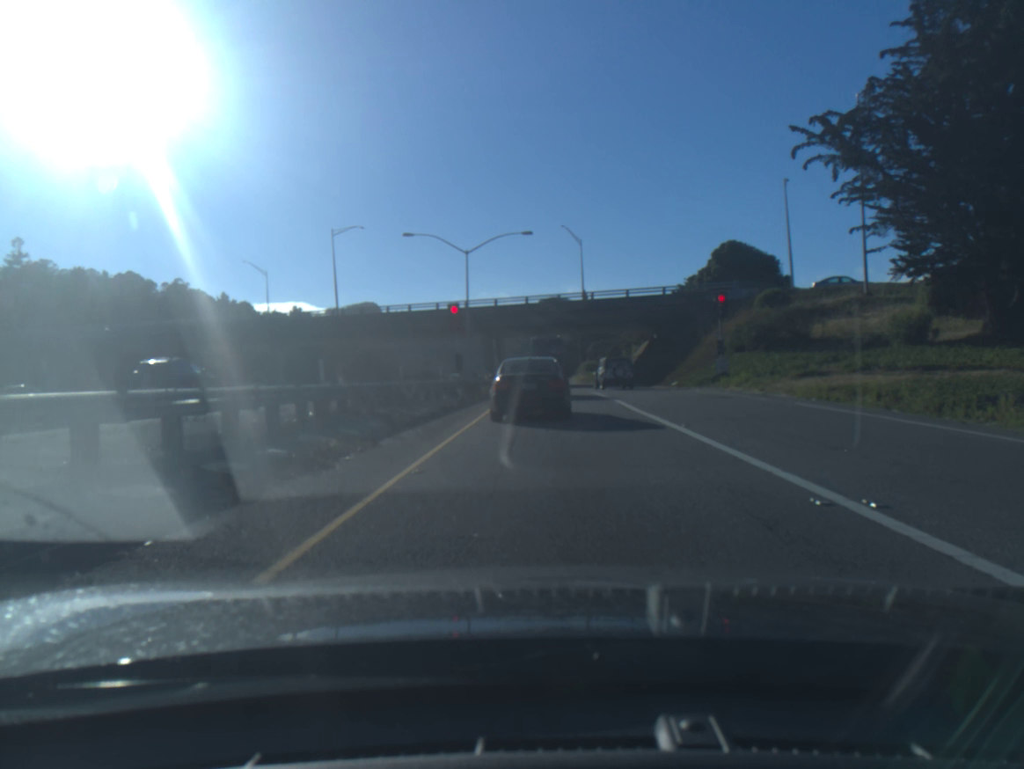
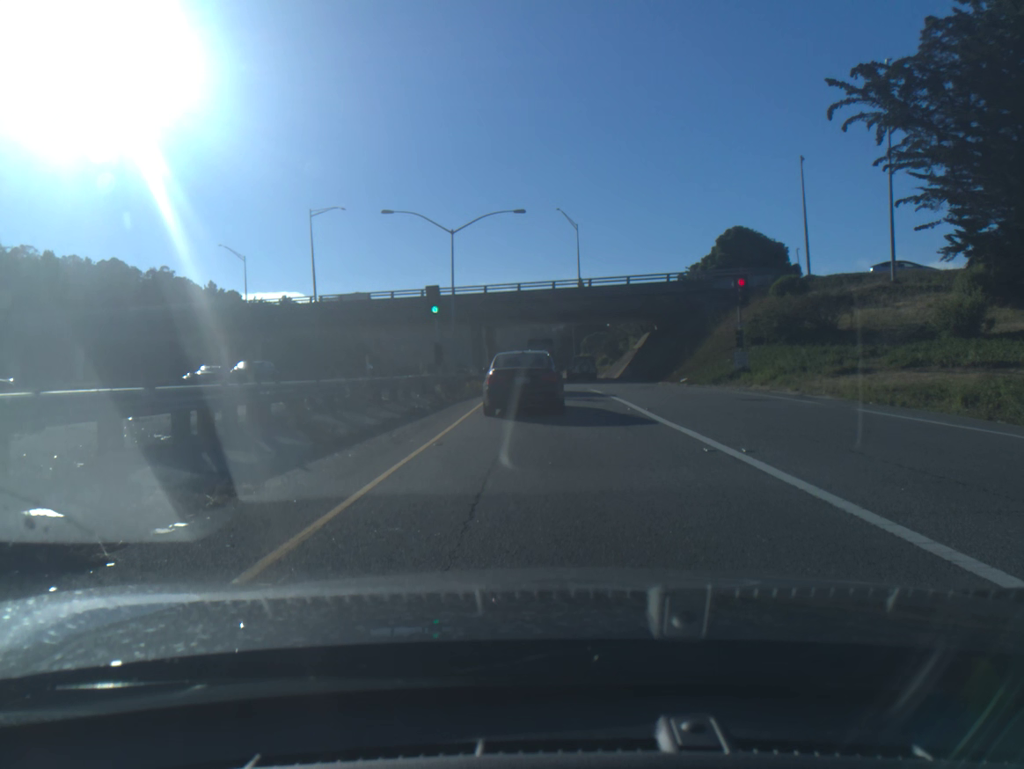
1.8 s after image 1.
(0.0, +4.8) m; 0°
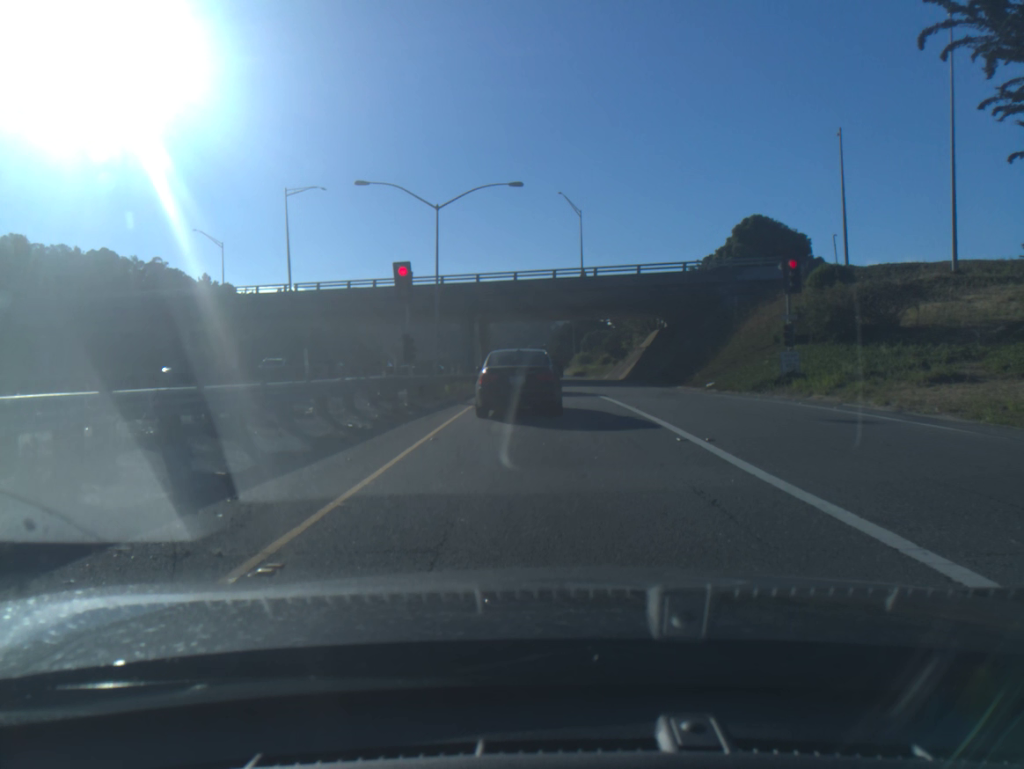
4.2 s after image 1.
(0.0, +6.9) m; 0°
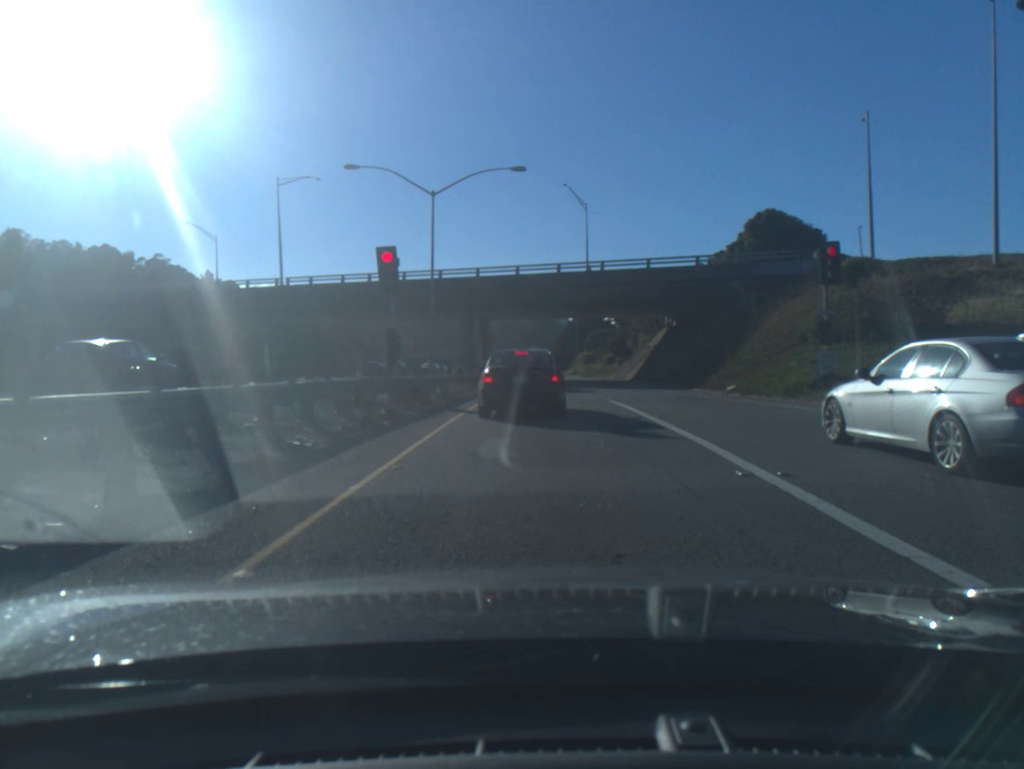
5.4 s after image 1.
(0.0, +3.3) m; 0°
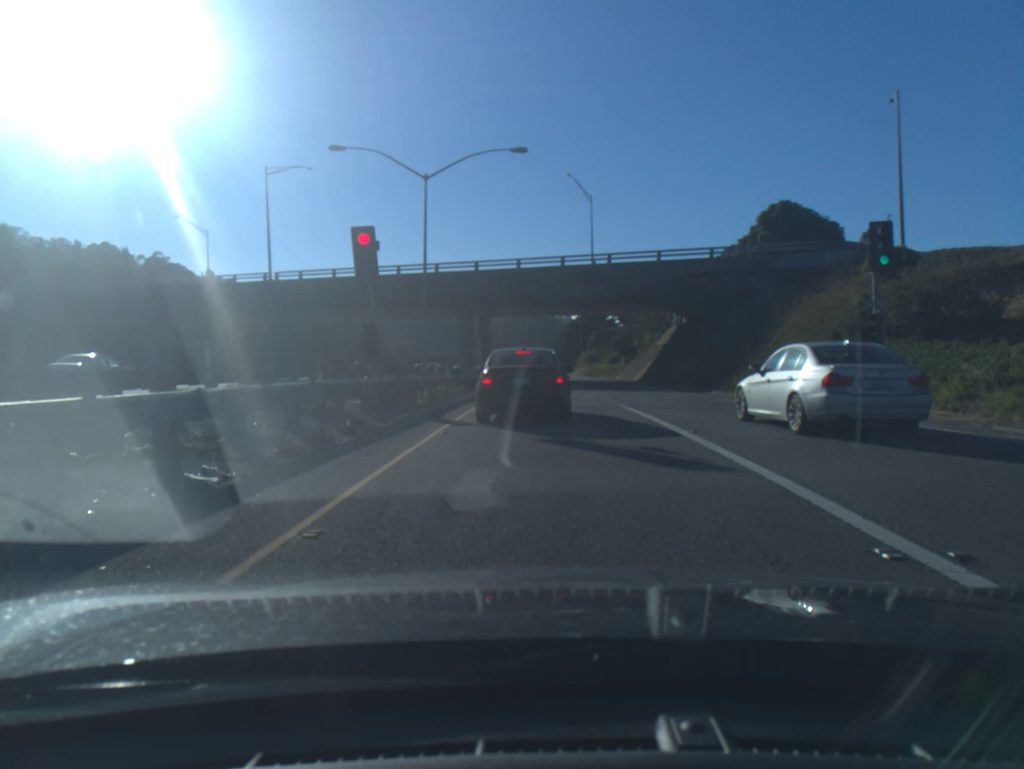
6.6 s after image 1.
(0.0, +3.3) m; 0°
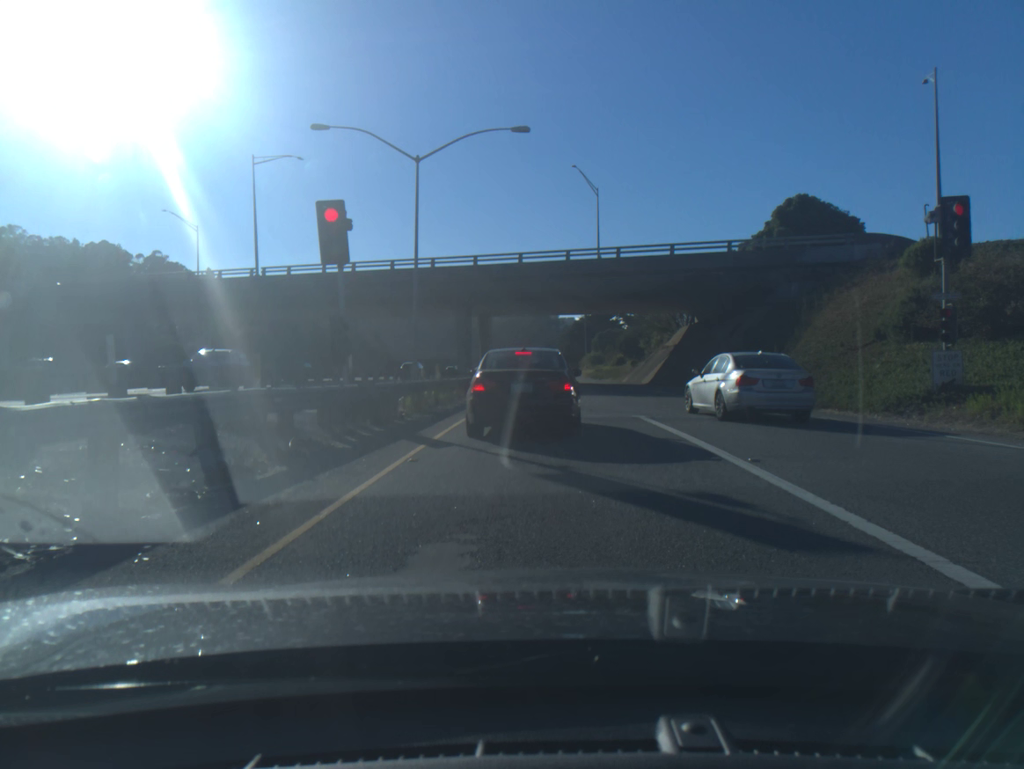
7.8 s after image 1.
(0.0, +3.3) m; 0°
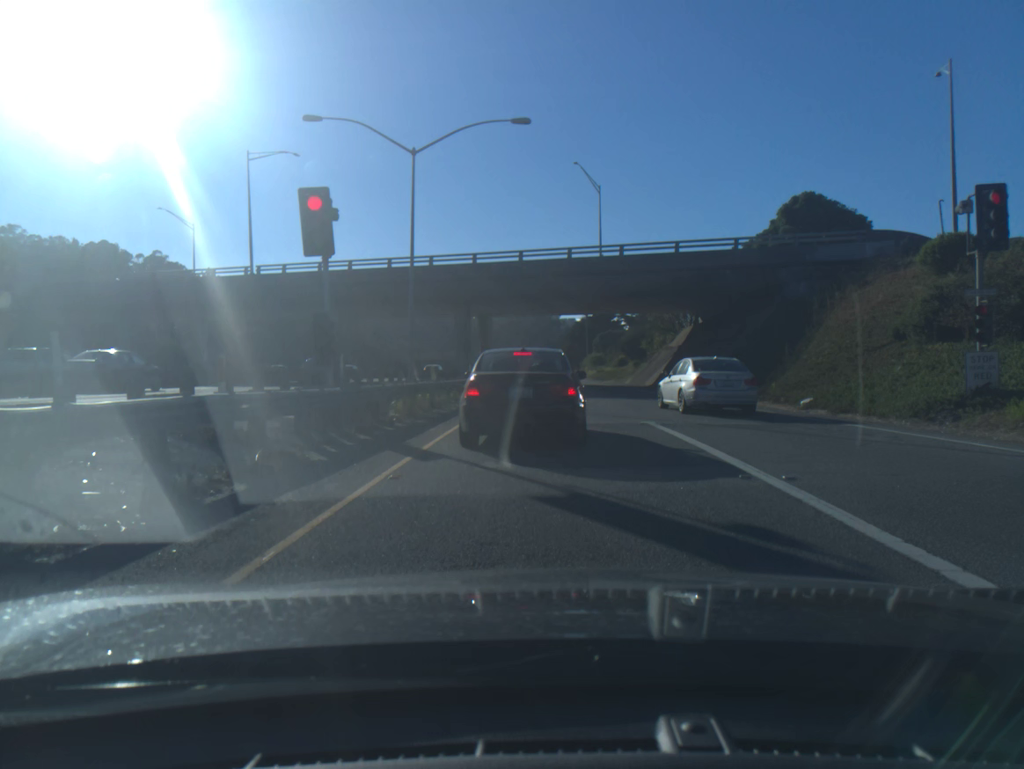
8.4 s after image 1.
(0.0, +1.3) m; 0°
